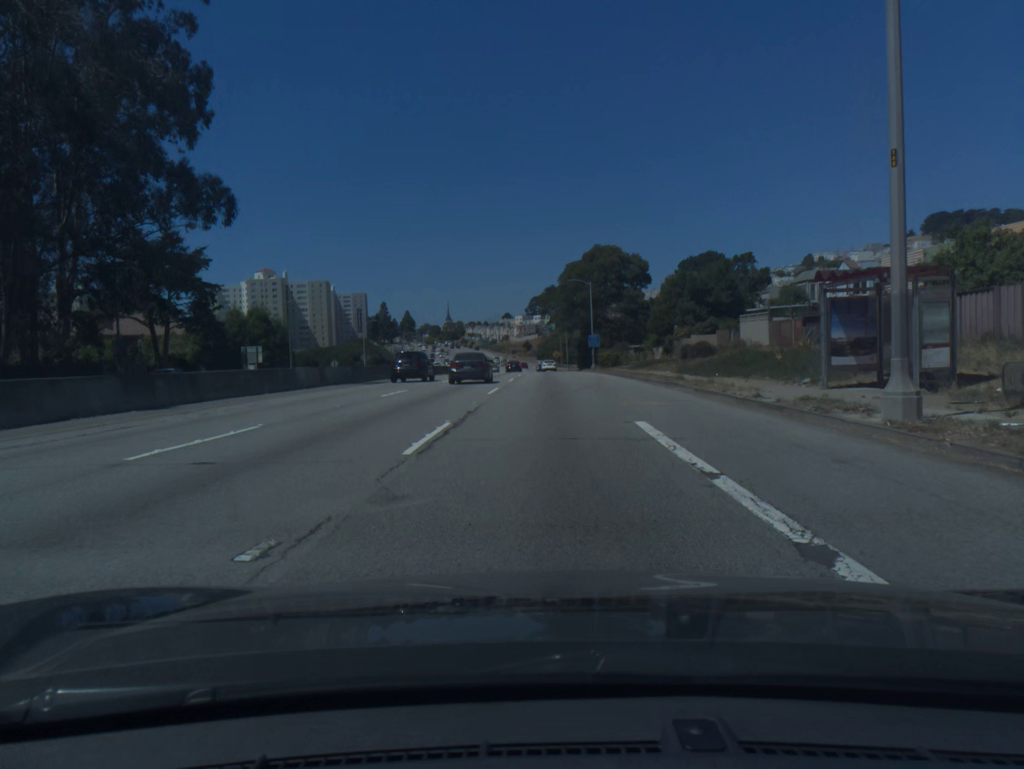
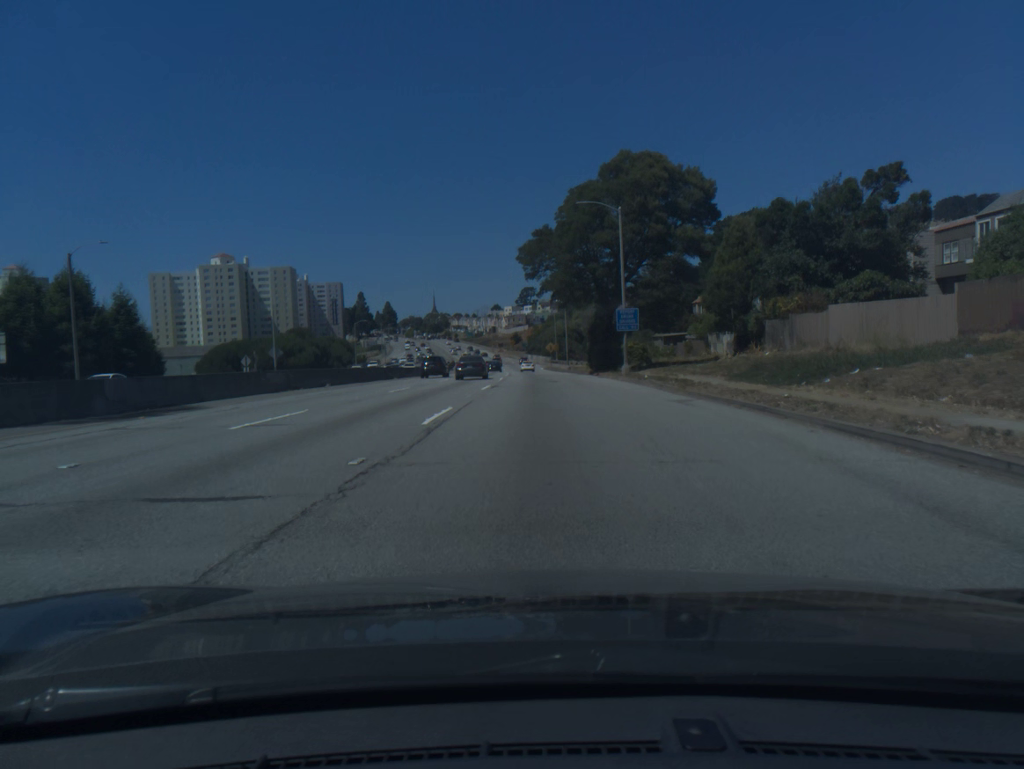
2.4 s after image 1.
(+0.2, +39.9) m; +1°
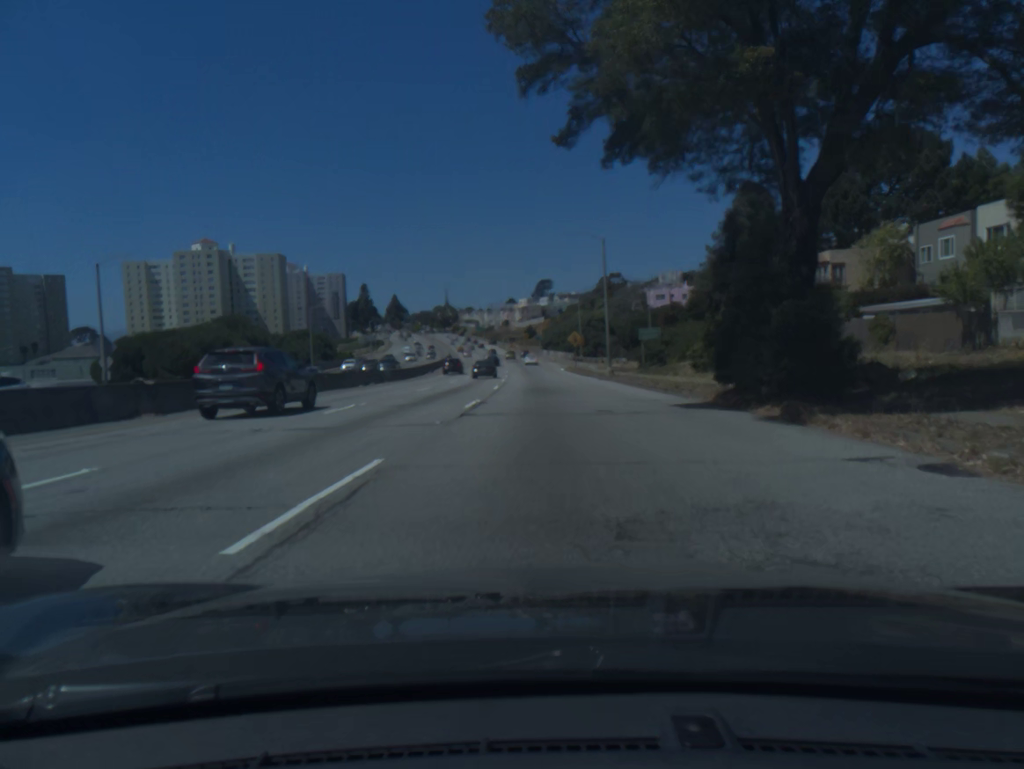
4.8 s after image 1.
(-0.5, +38.9) m; -1°
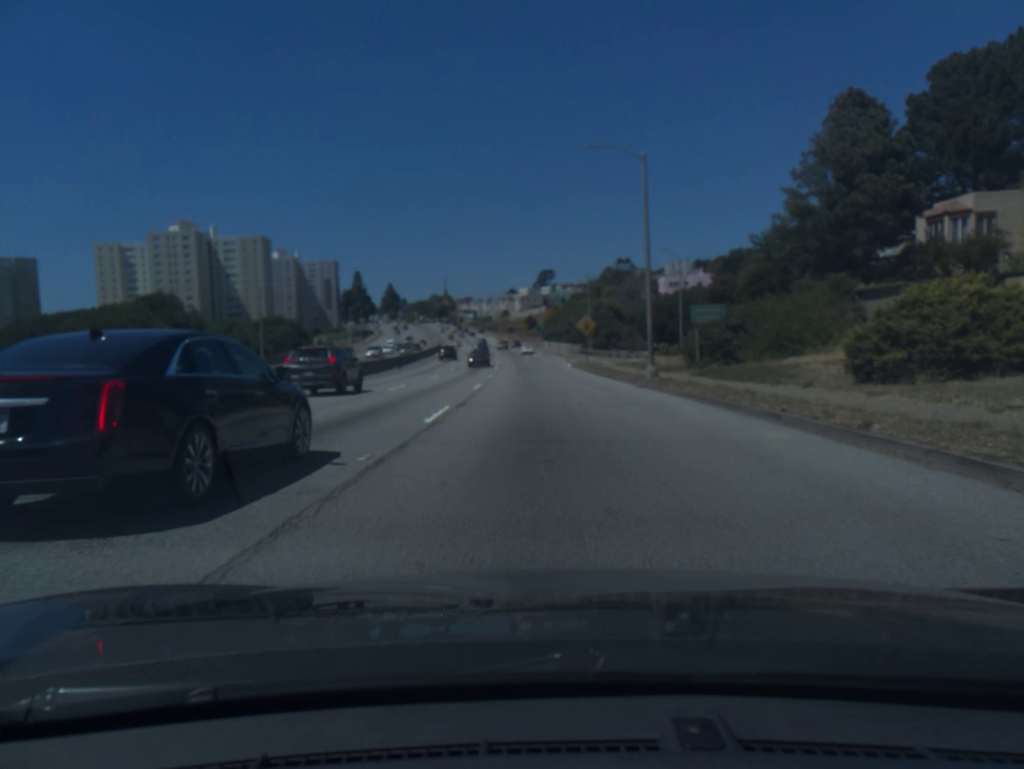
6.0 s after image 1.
(-0.1, +19.8) m; 0°
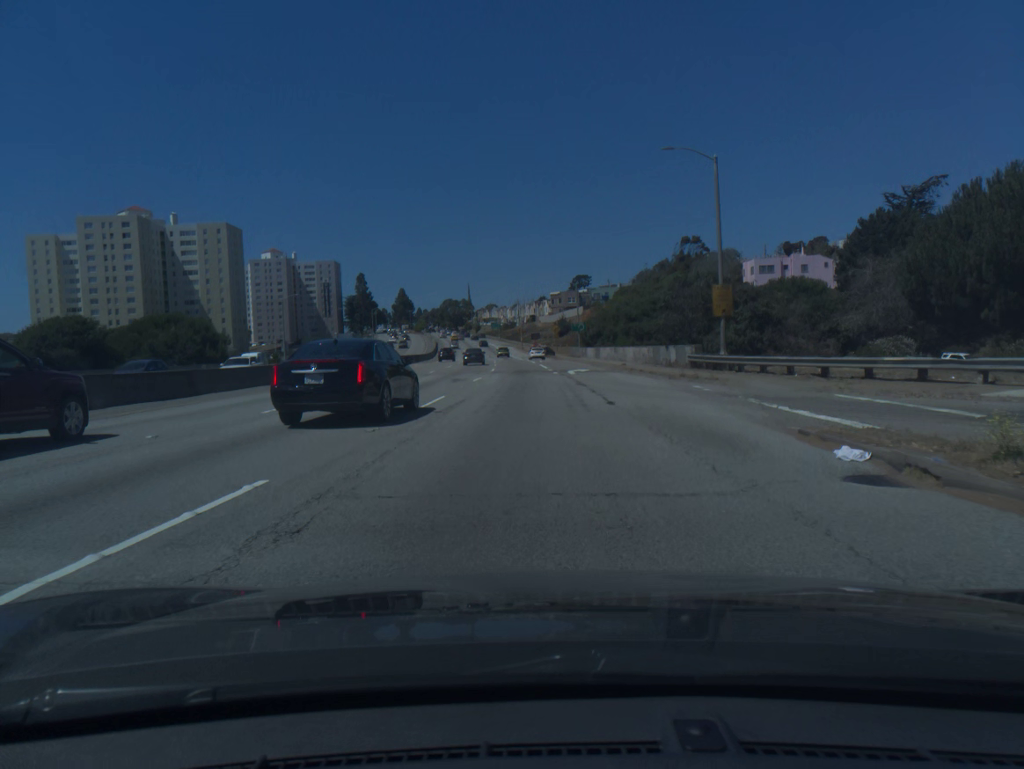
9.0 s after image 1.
(-1.0, +55.8) m; -2°
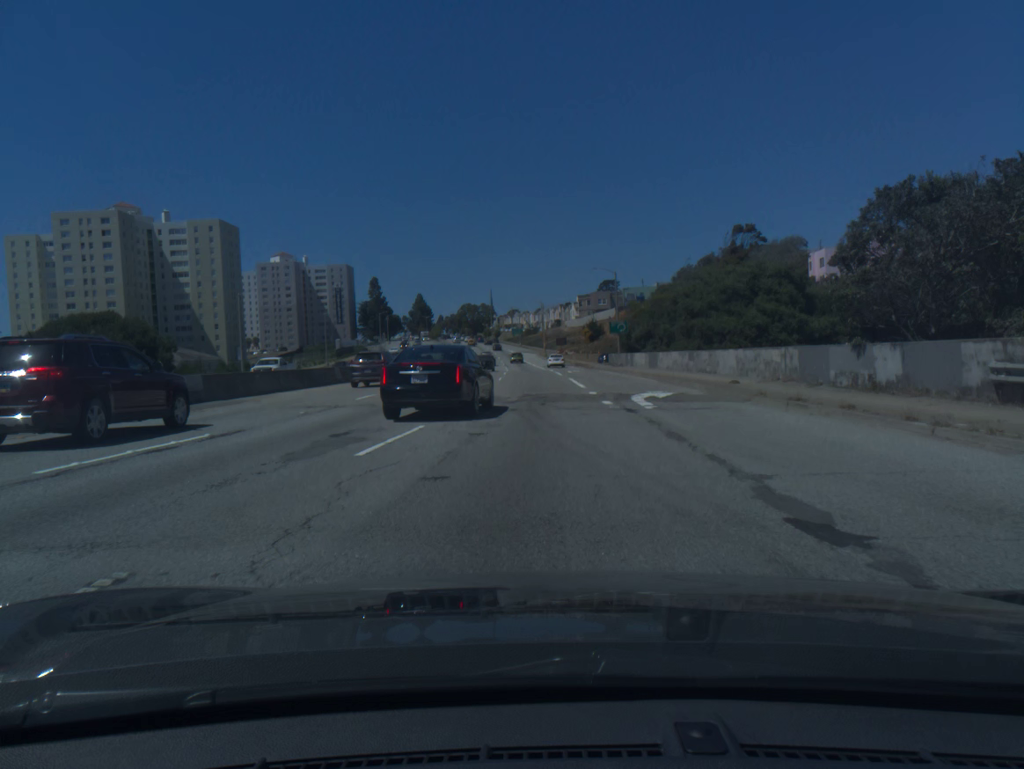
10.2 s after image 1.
(-0.4, +23.1) m; -2°
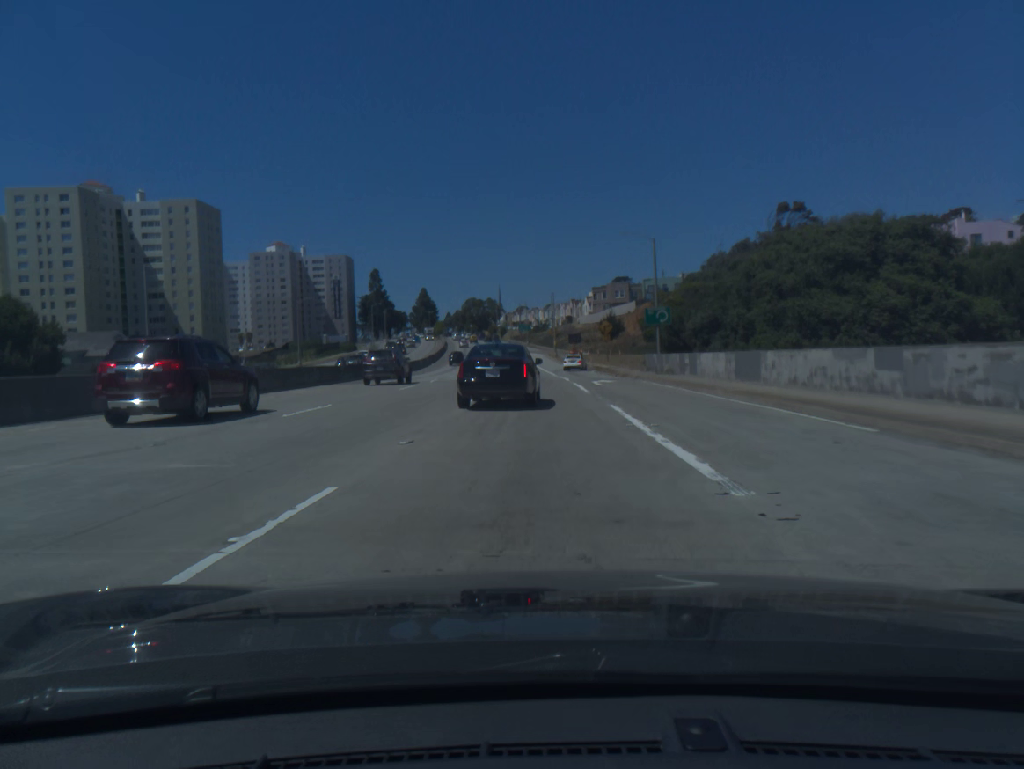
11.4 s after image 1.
(-0.1, +21.9) m; -1°
